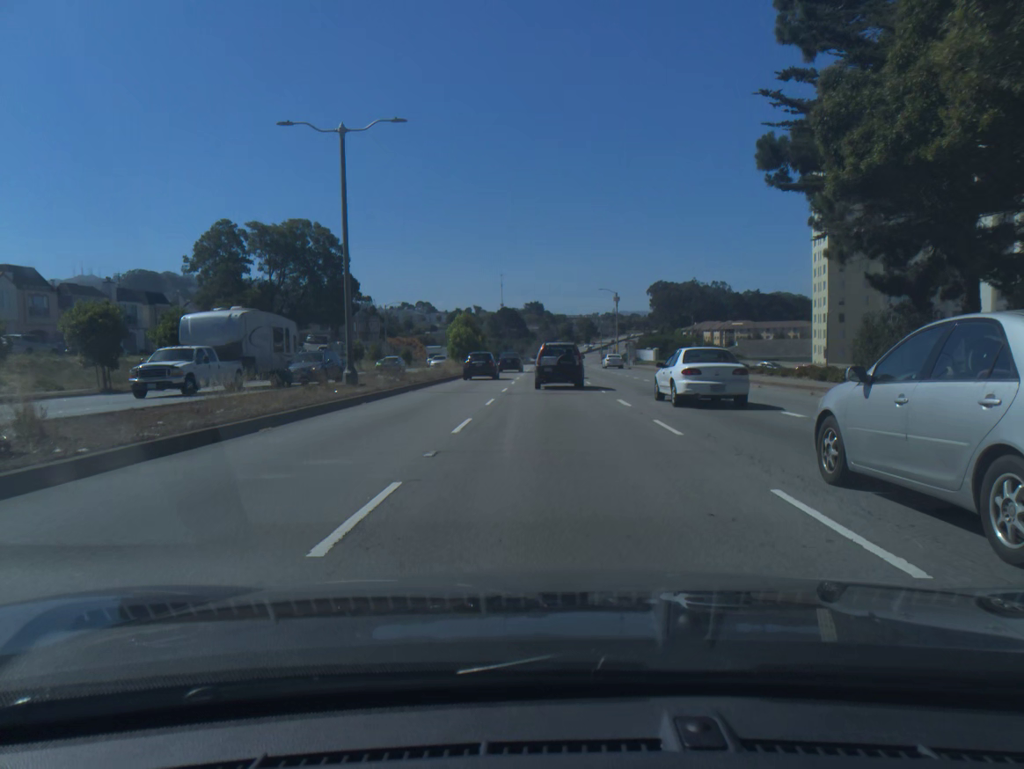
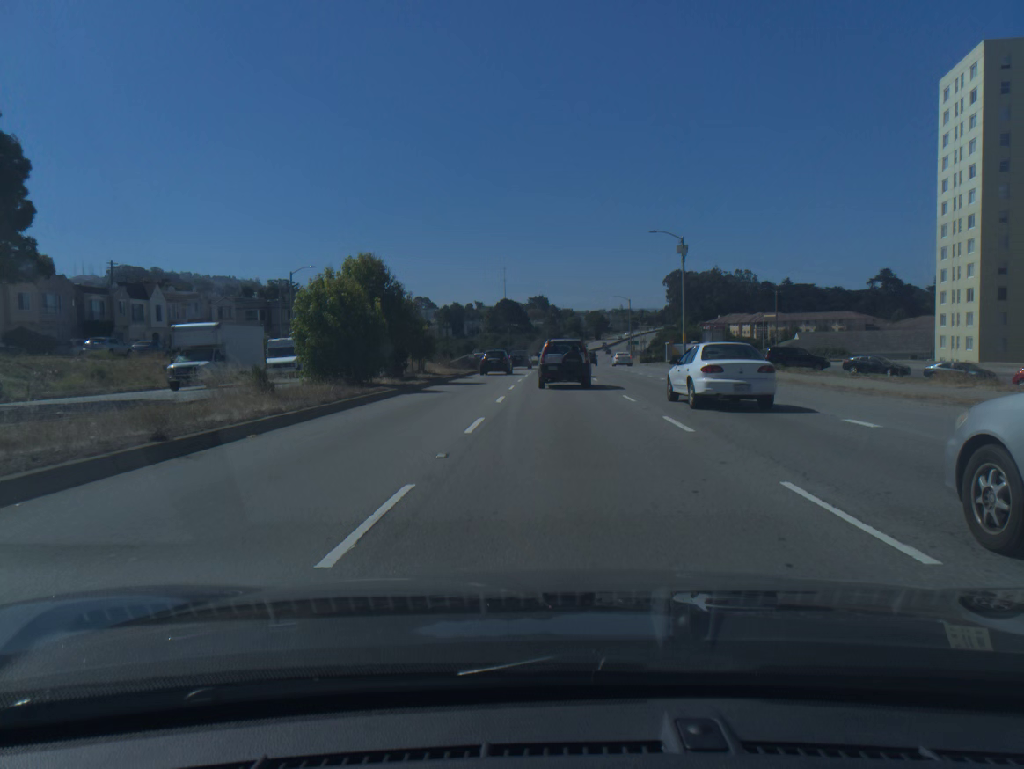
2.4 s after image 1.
(-0.2, +44.4) m; 0°
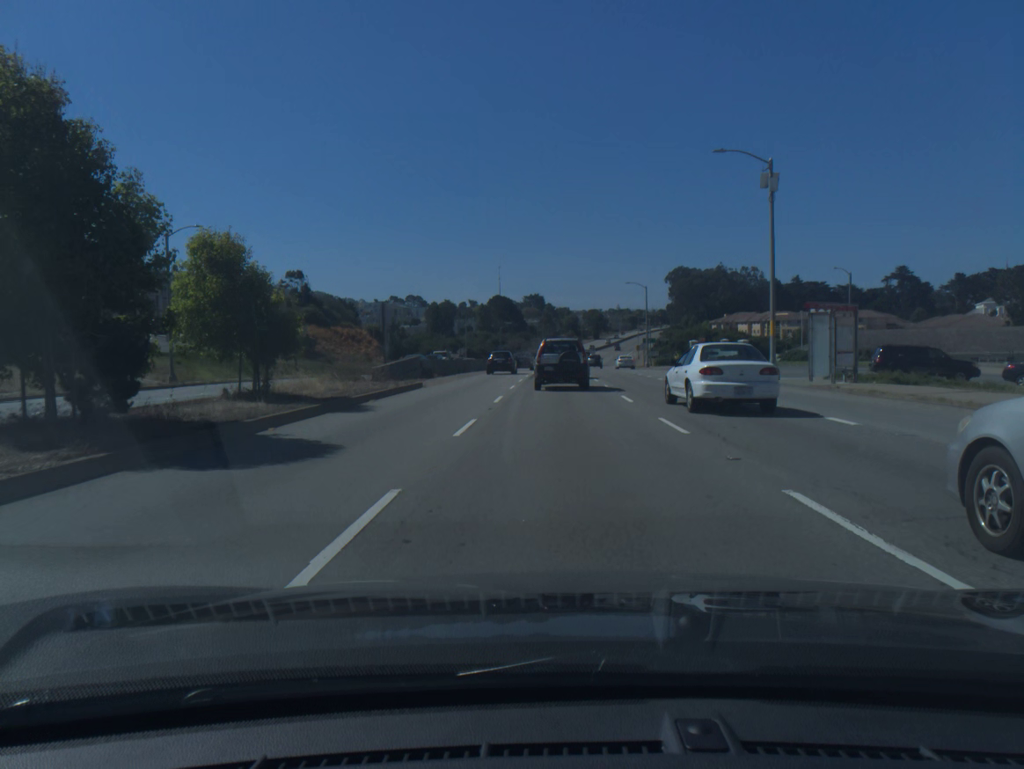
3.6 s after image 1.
(0.0, +22.3) m; 0°
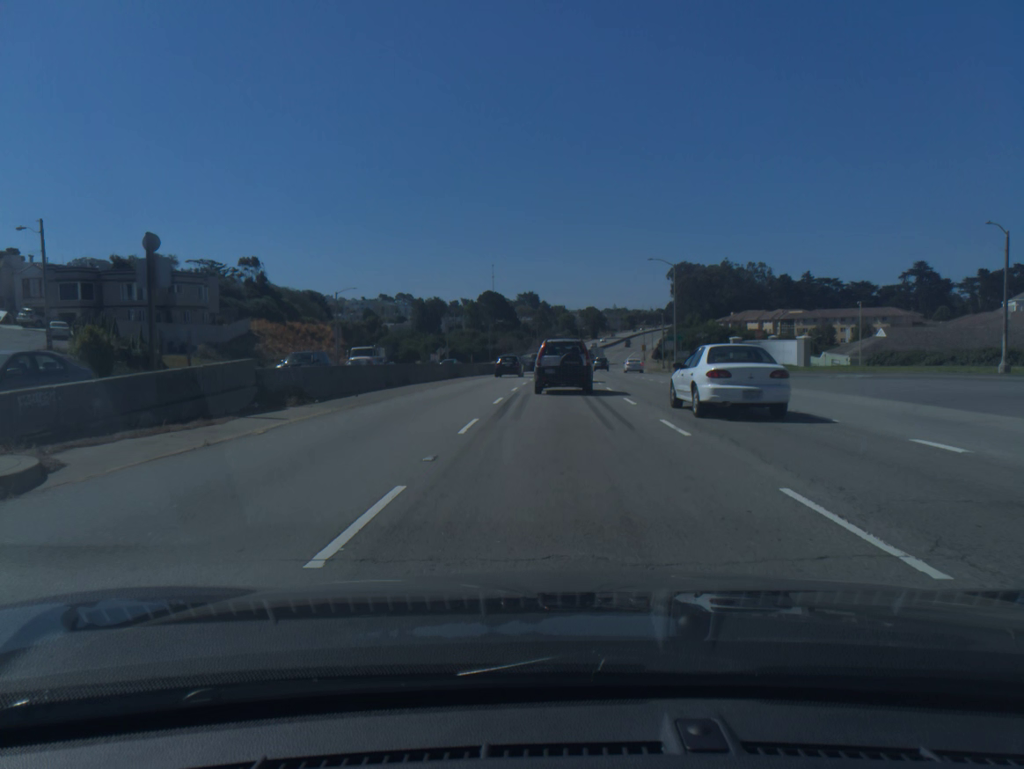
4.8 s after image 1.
(0.0, +22.3) m; 0°
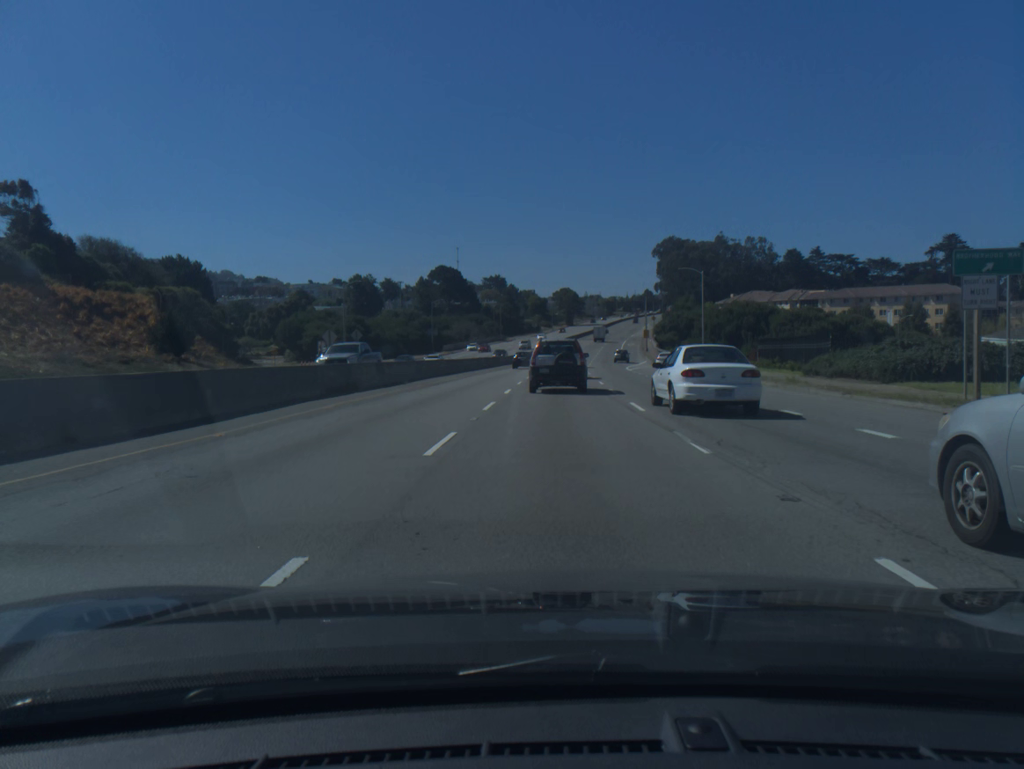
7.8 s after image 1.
(+1.0, +54.1) m; +2°
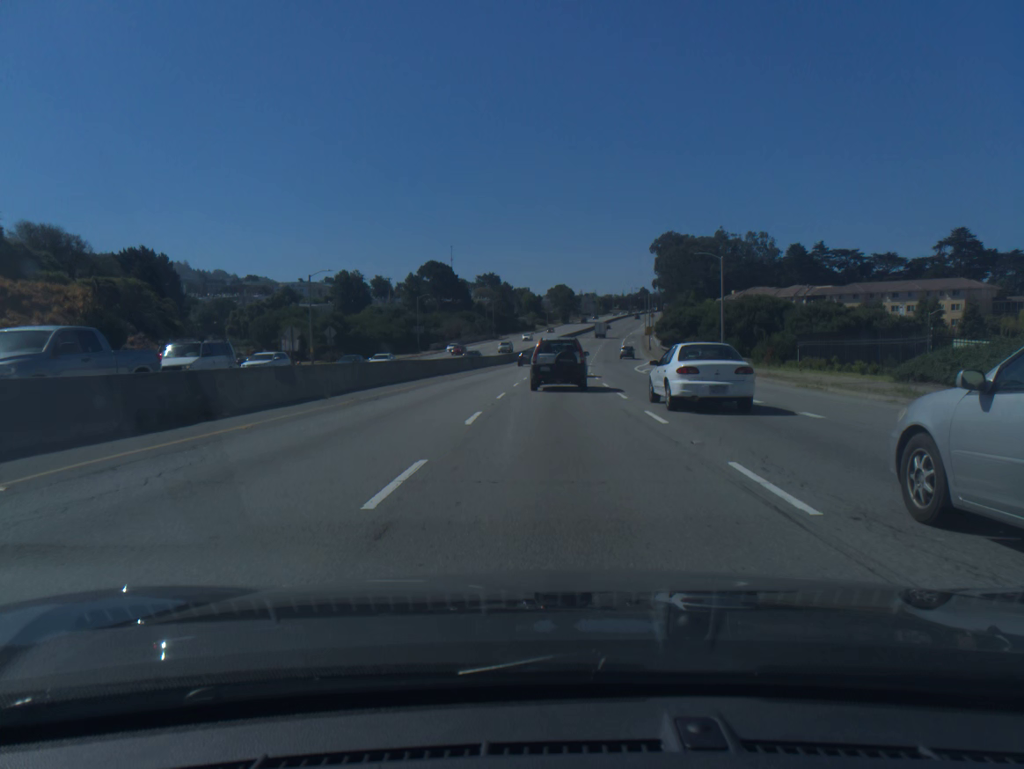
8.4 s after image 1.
(0.0, +10.8) m; 0°
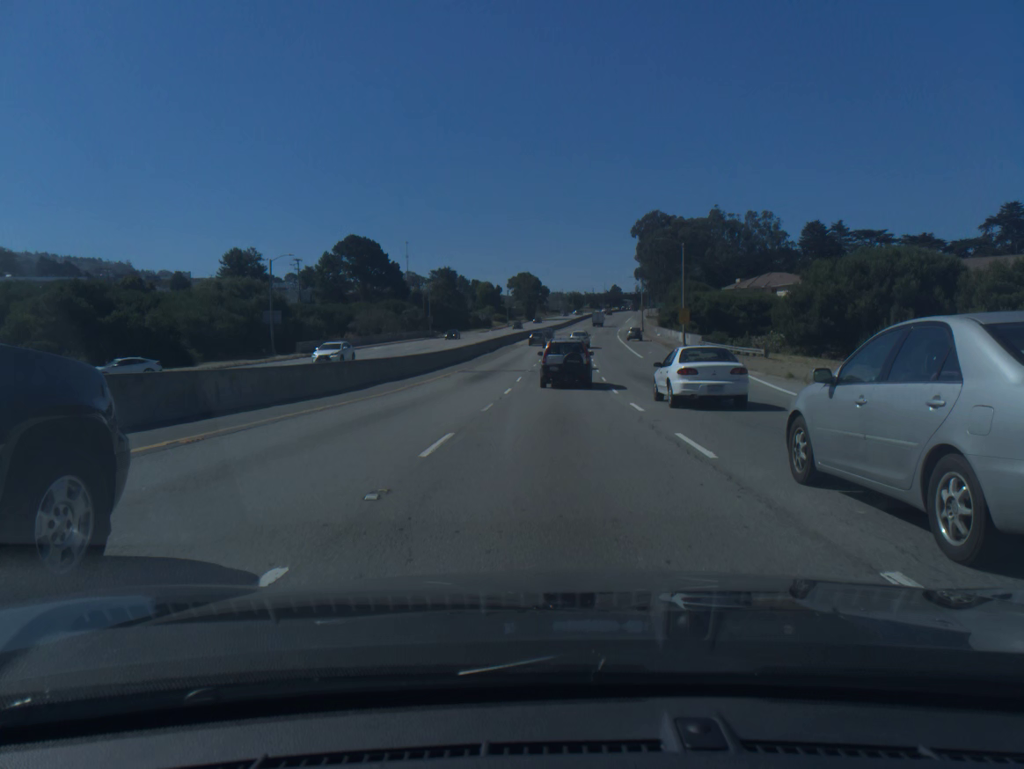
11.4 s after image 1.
(+1.2, +56.0) m; +2°
